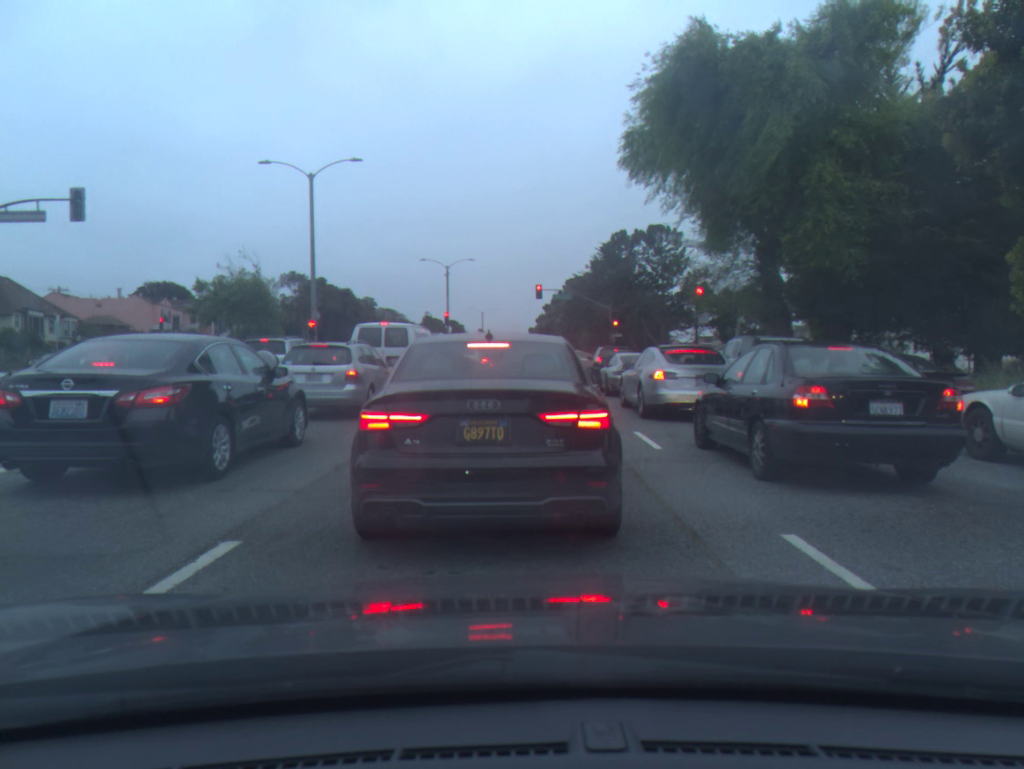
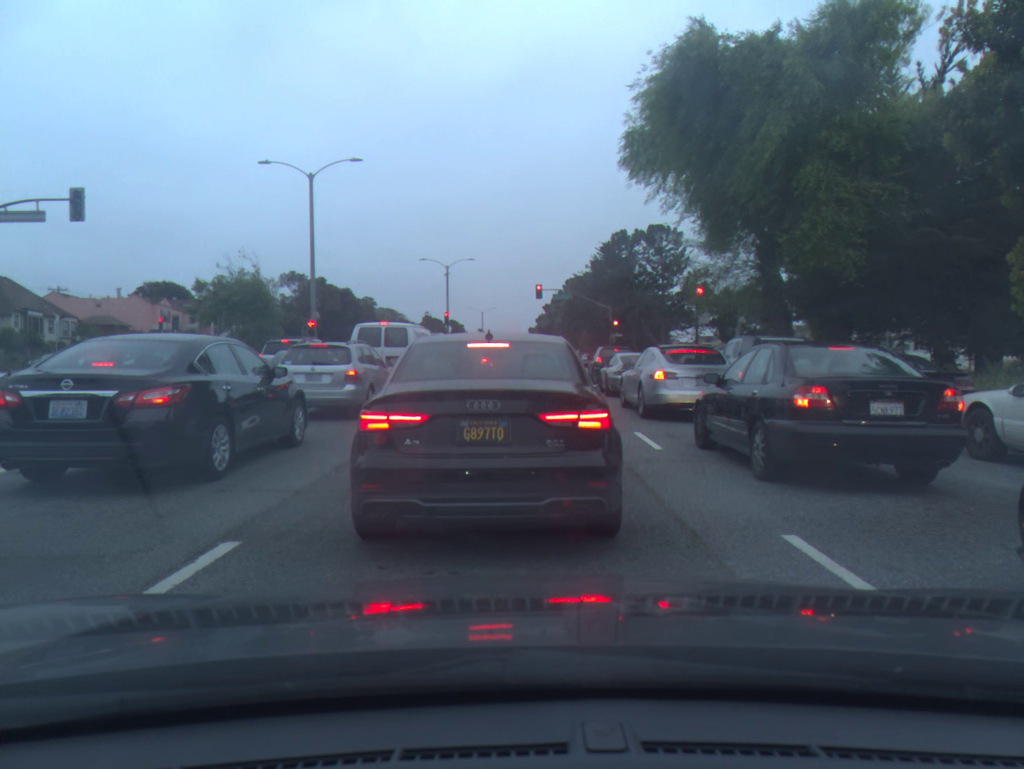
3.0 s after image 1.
(0.0, 0.0) m; 0°
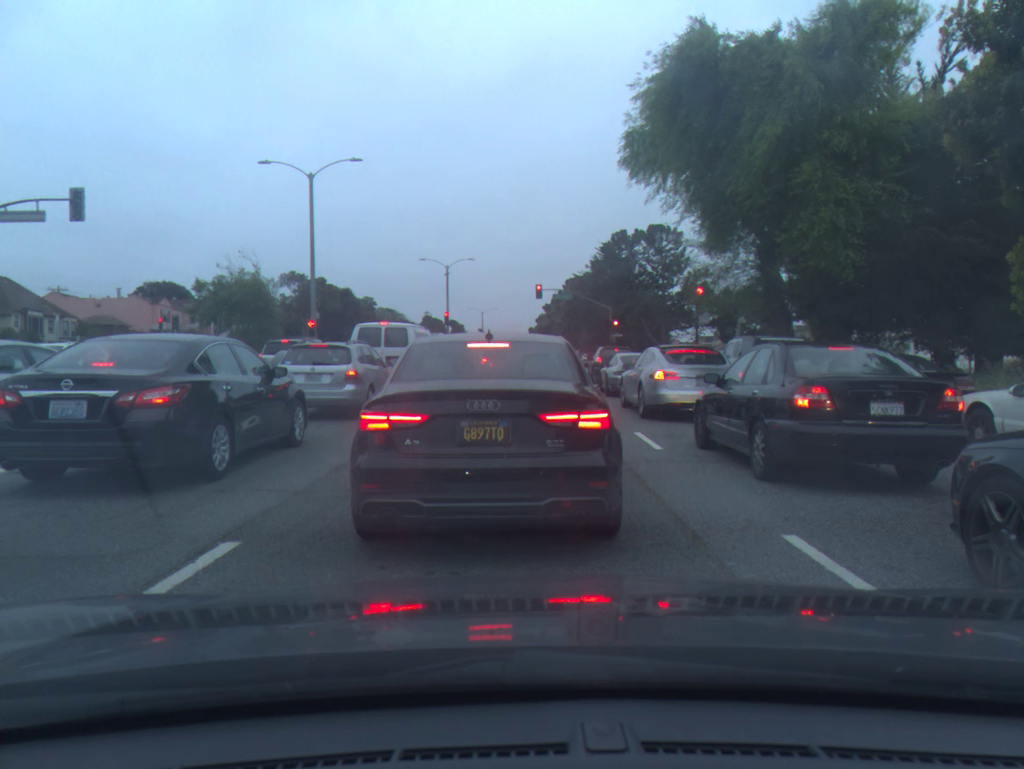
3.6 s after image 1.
(0.0, 0.0) m; 0°
